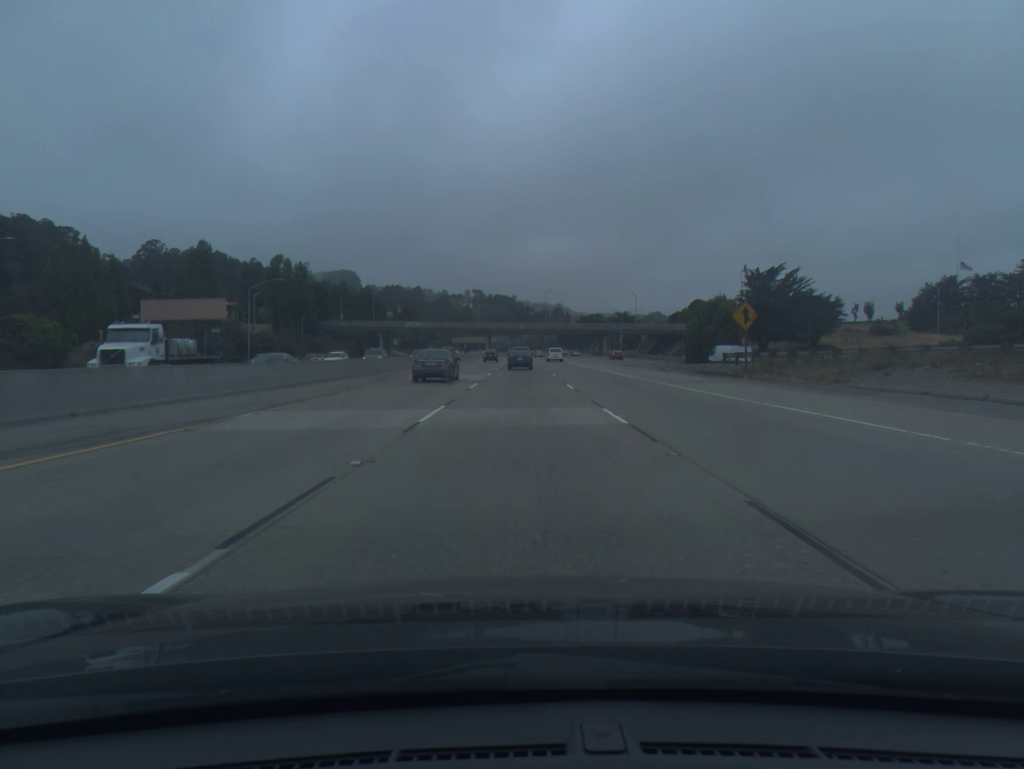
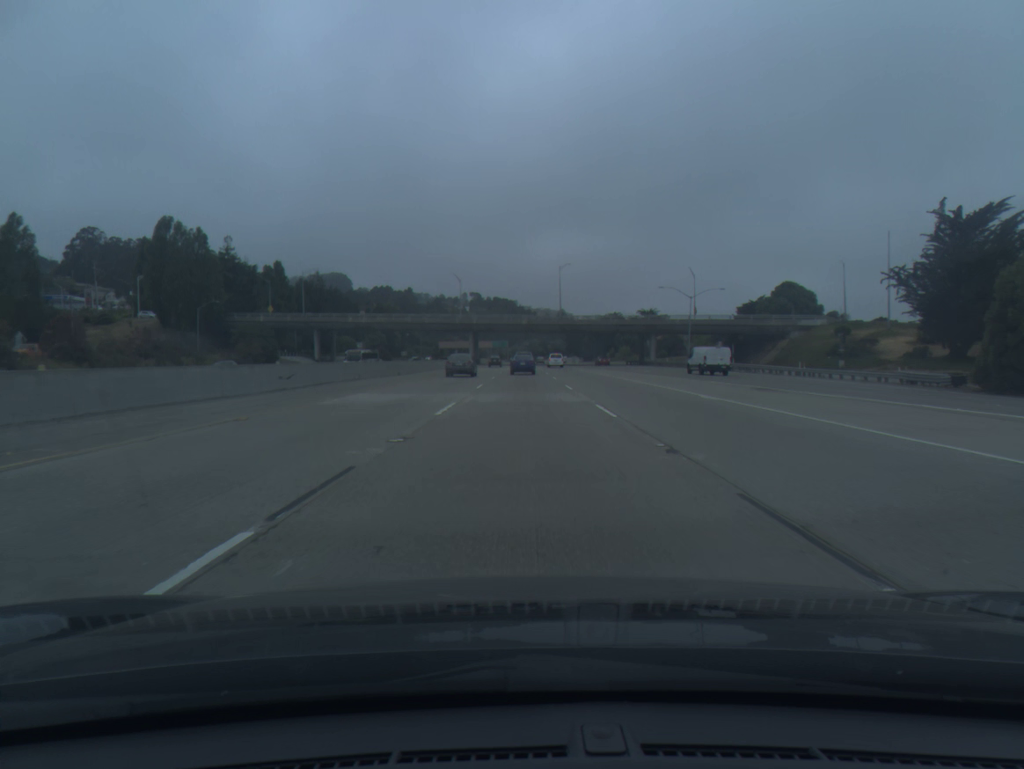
(+0.2, +70.9) m; 0°
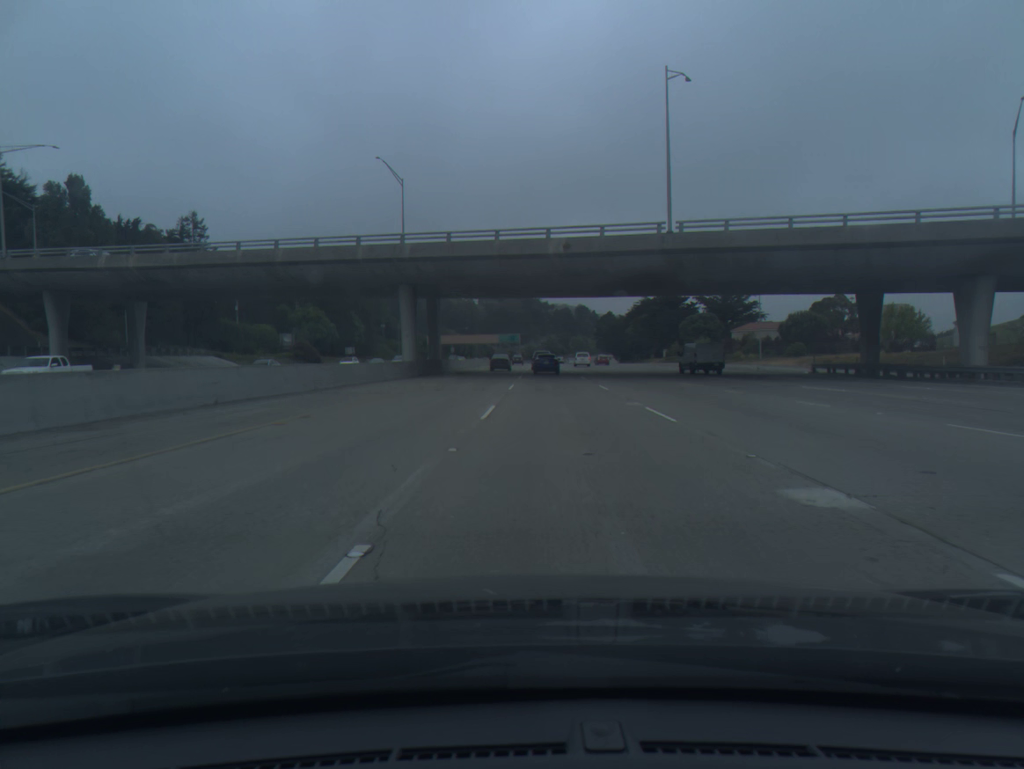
(-0.3, +87.1) m; -1°
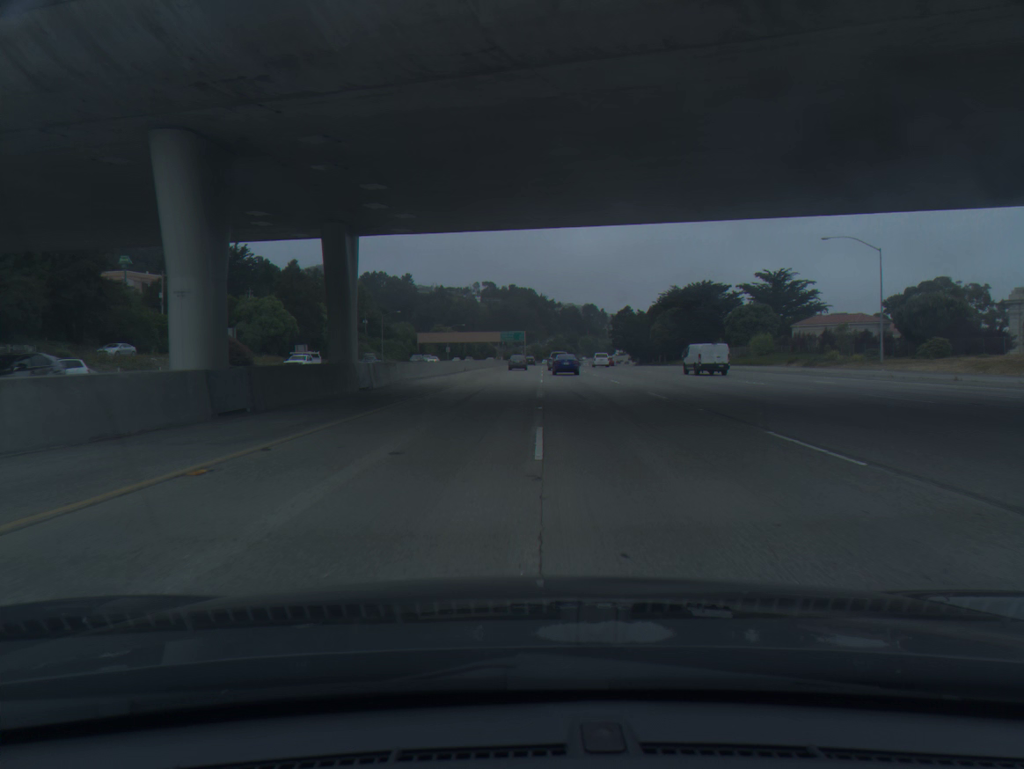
(-0.2, +34.5) m; 0°
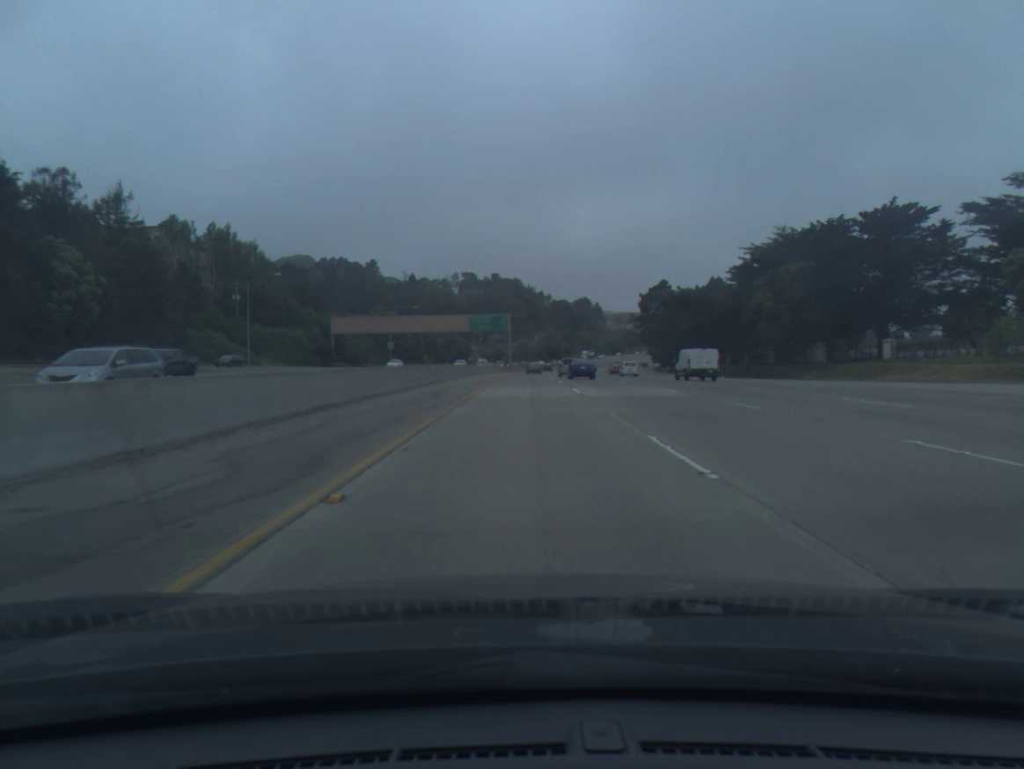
(+0.5, +87.4) m; +1°
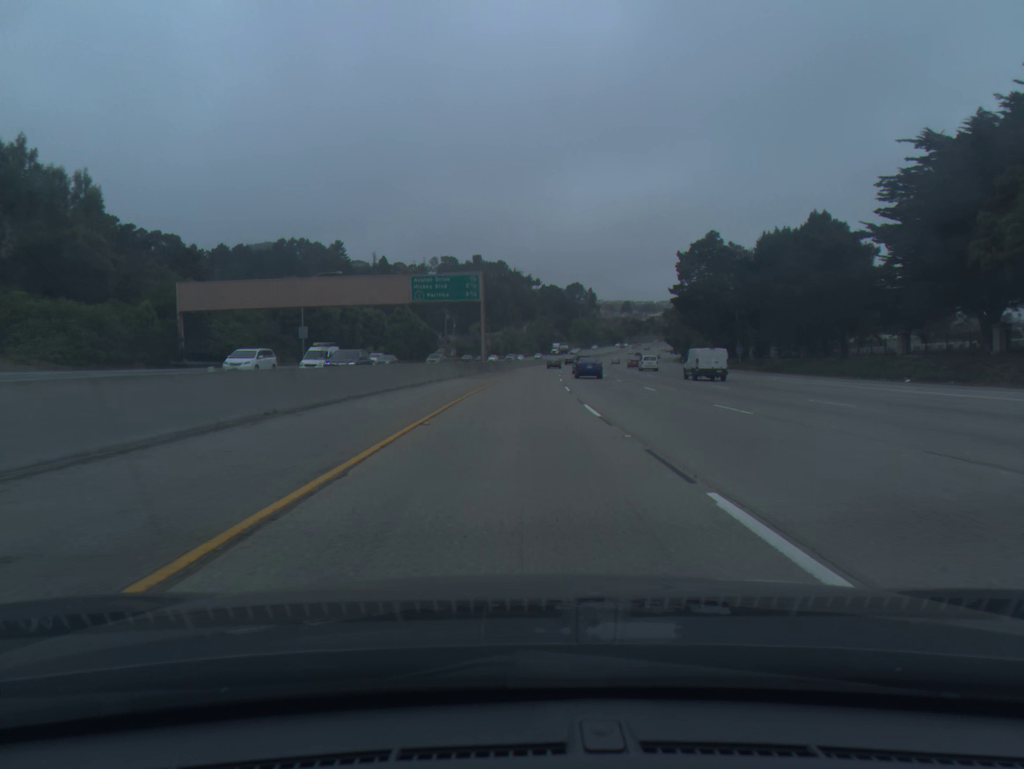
(+0.7, +54.0) m; +1°
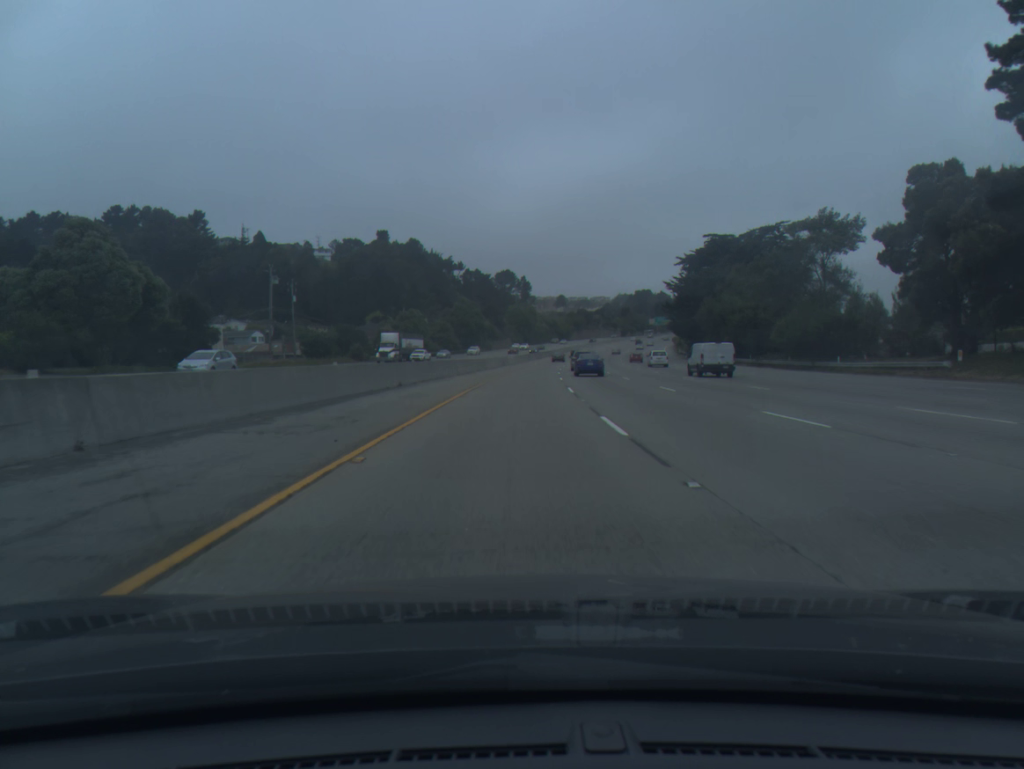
(+3.4, +92.9) m; +5°
